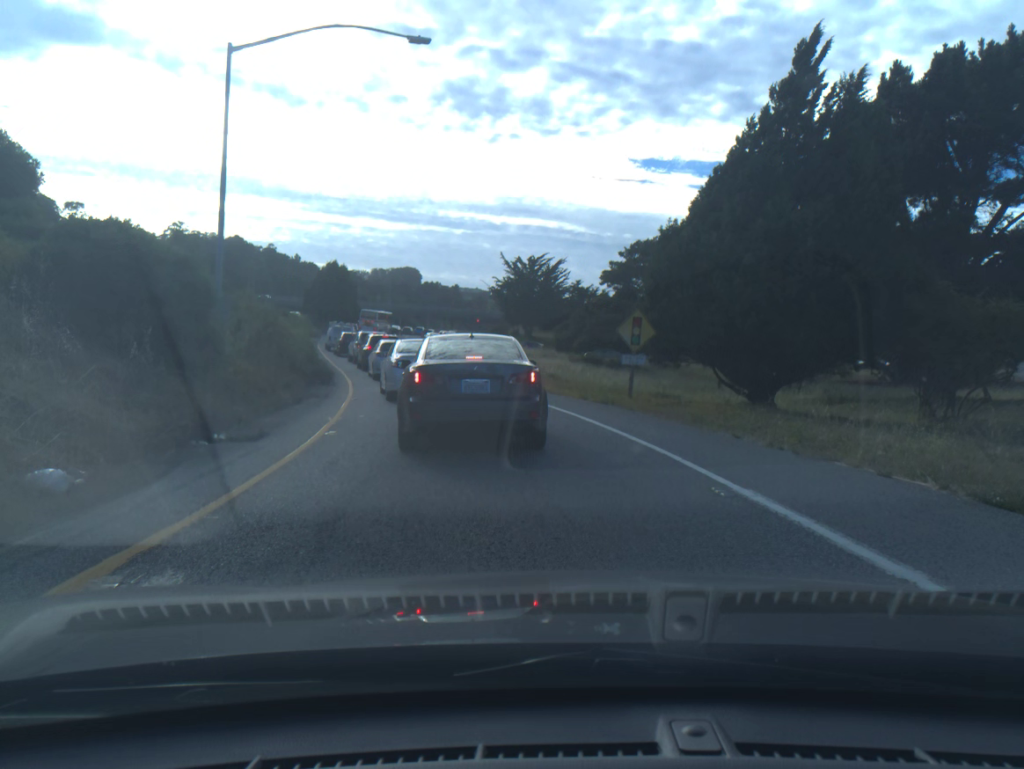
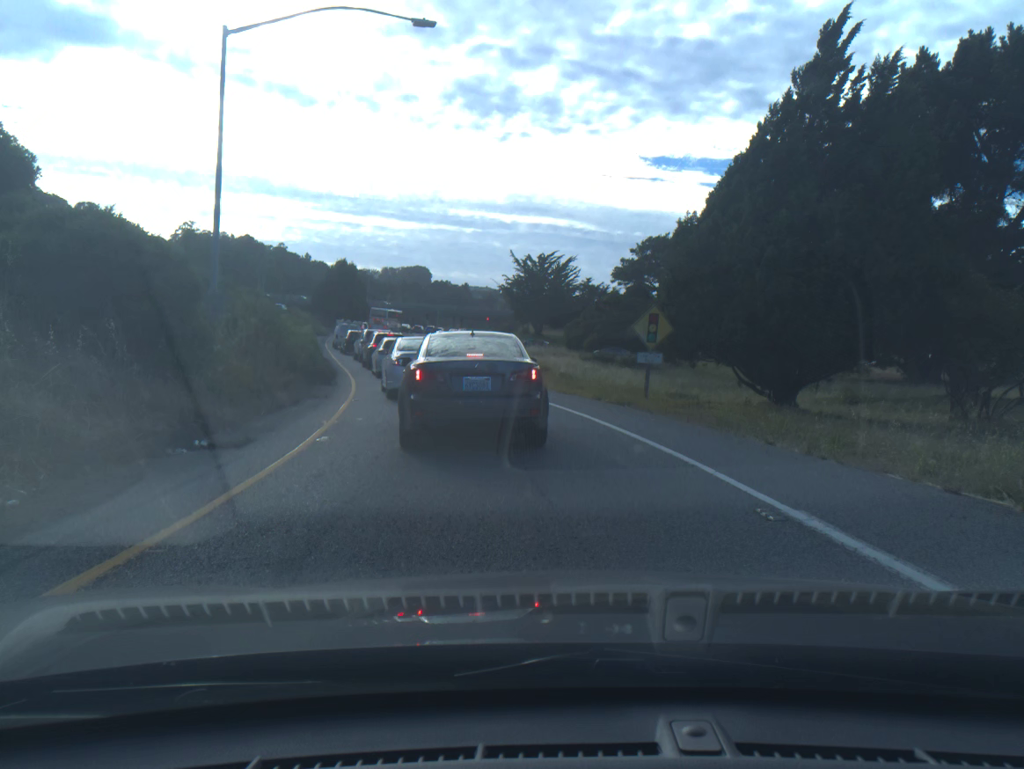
(0.0, +1.1) m; -1°
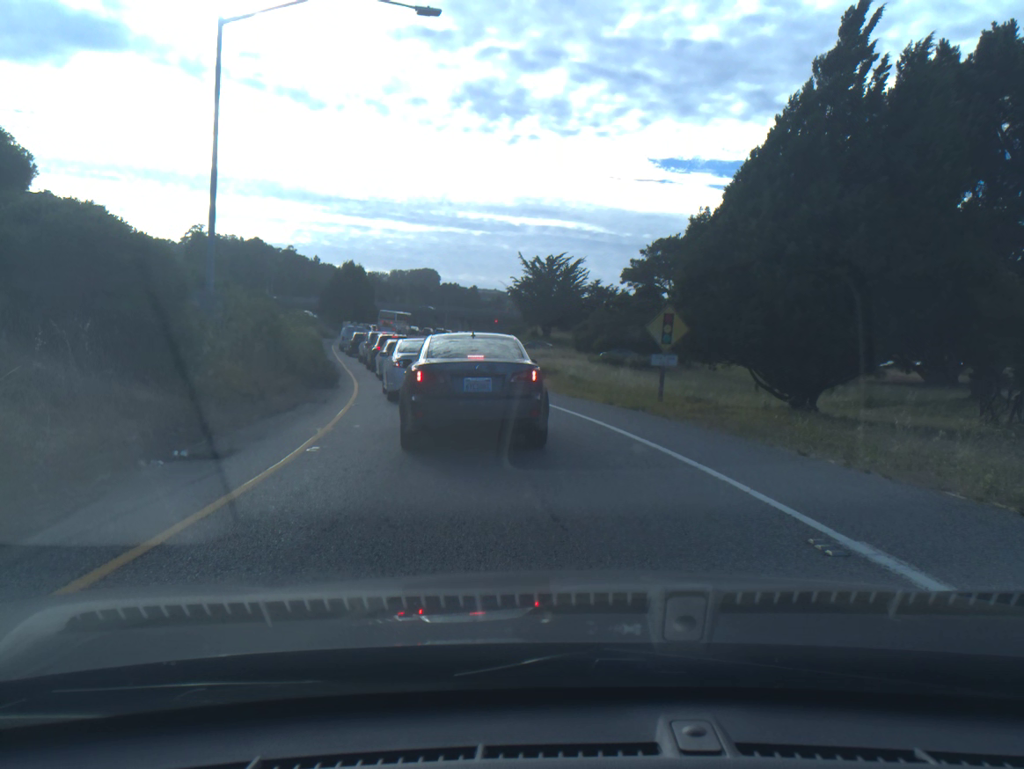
(0.0, +0.9) m; 0°
